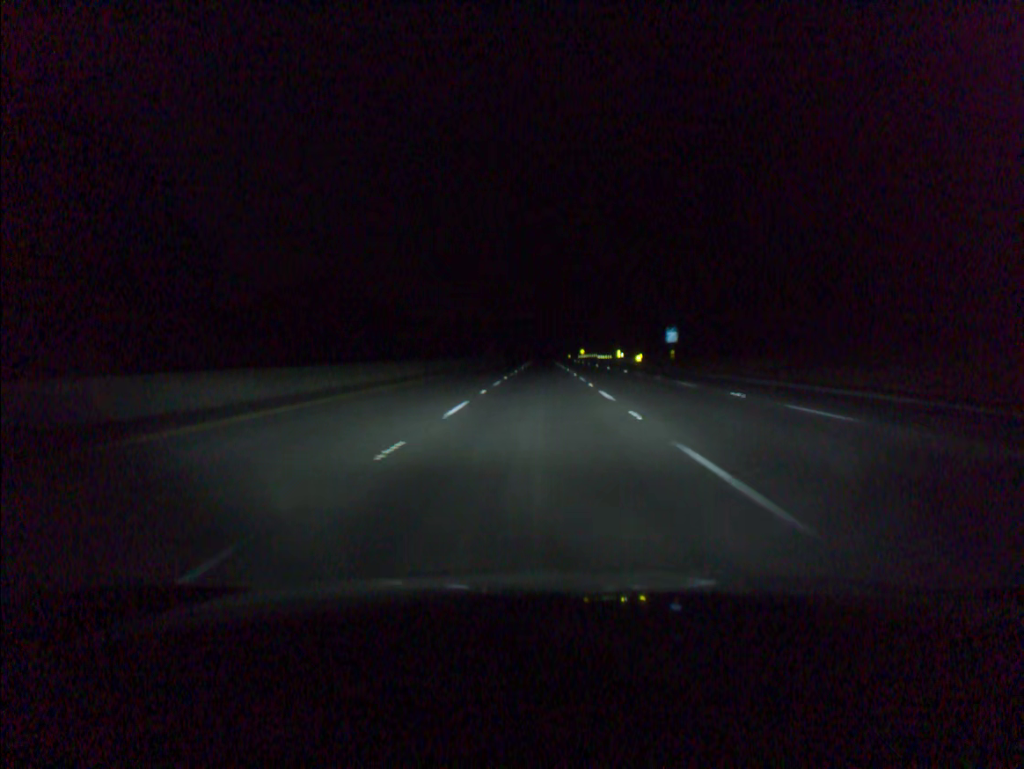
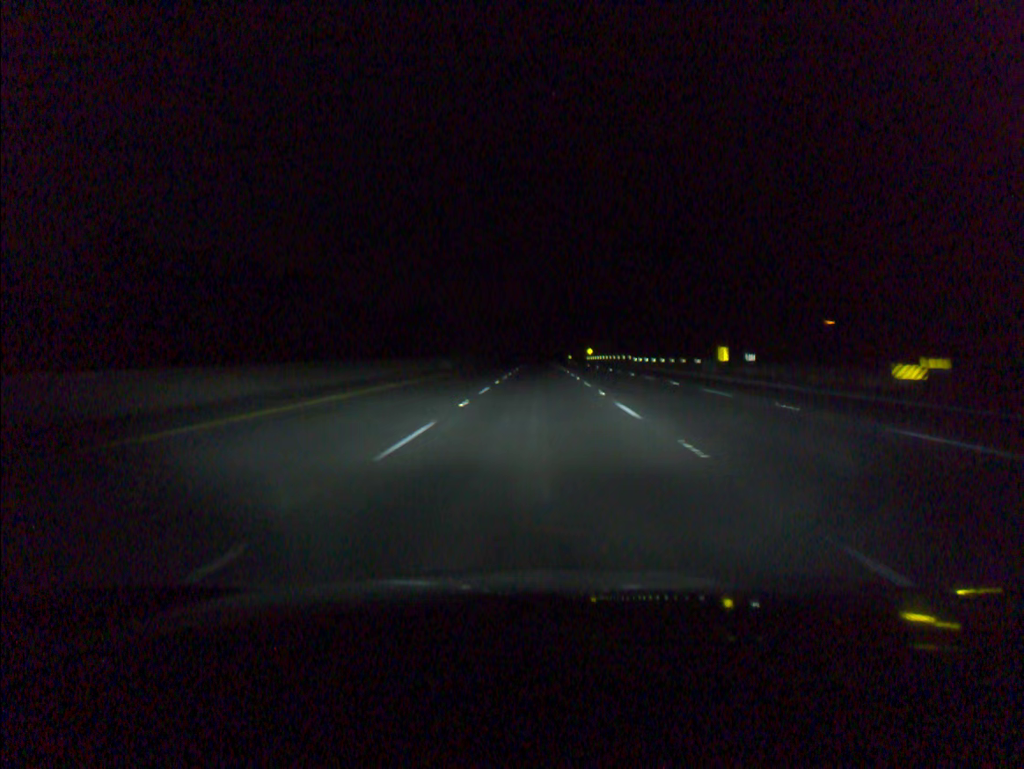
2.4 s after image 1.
(+0.1, +78.4) m; 0°
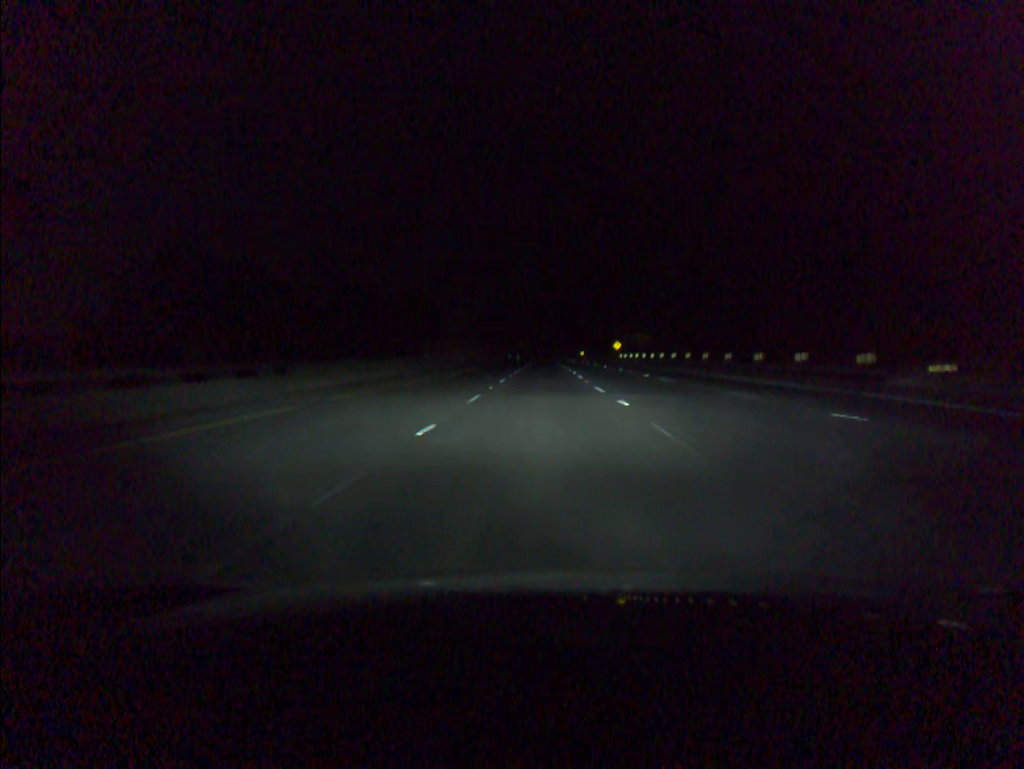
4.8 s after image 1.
(-0.1, +78.4) m; 0°
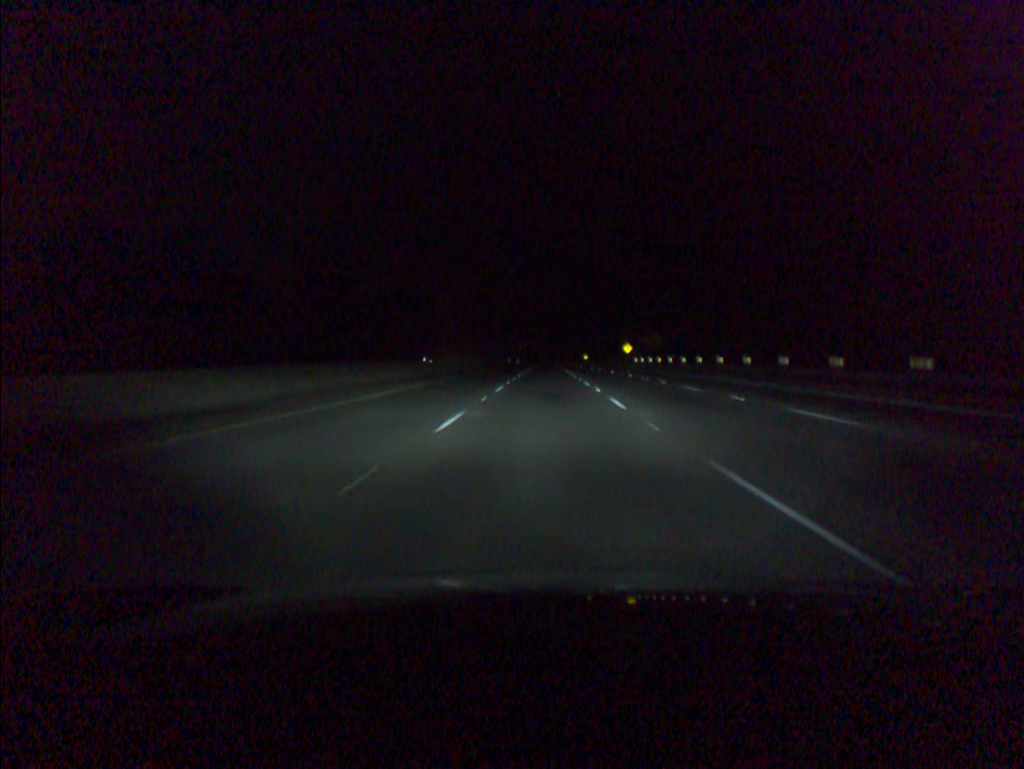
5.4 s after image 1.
(0.0, +19.6) m; 0°
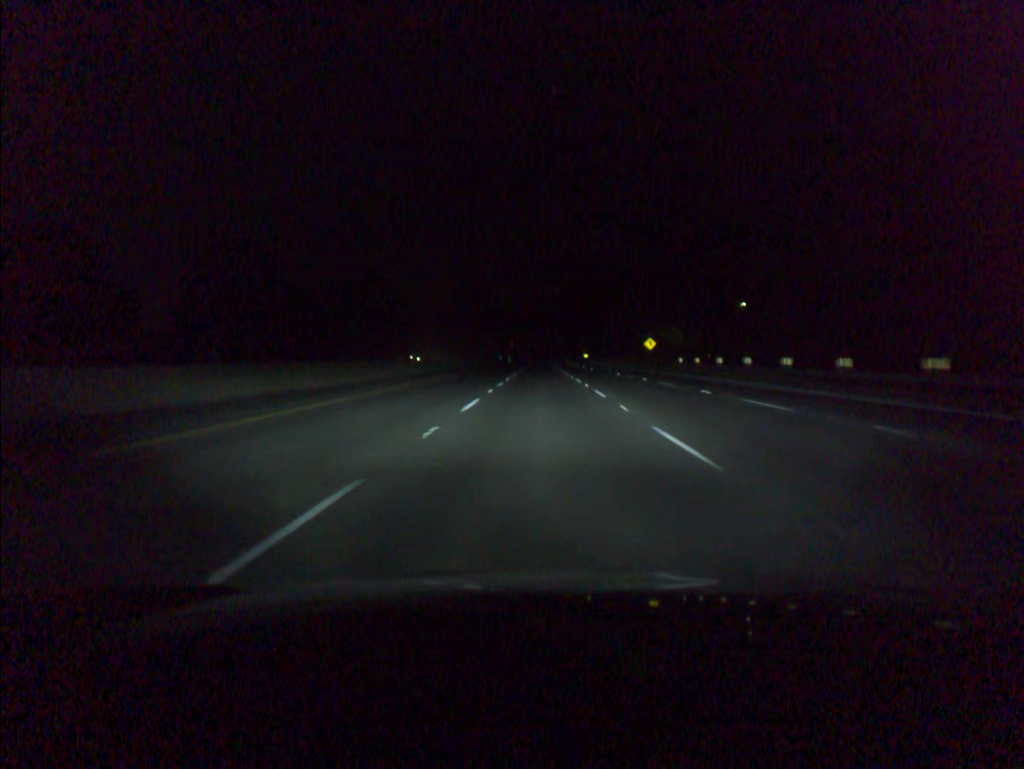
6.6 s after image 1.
(+0.1, +39.3) m; 0°
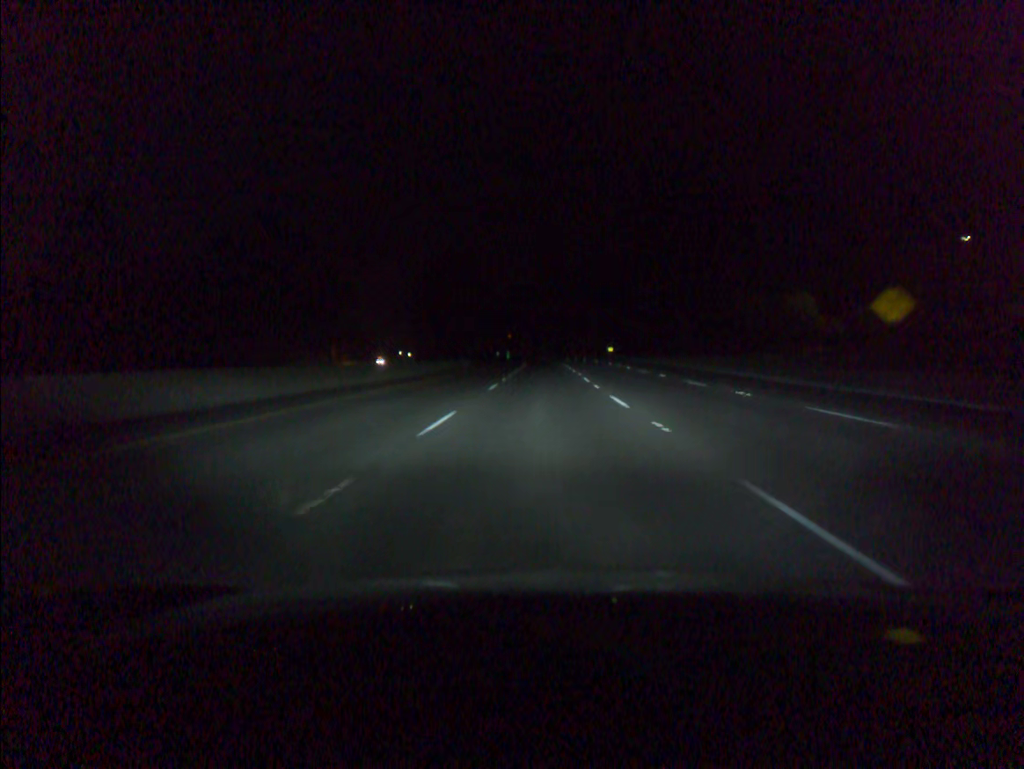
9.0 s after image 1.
(-0.1, +78.5) m; 0°
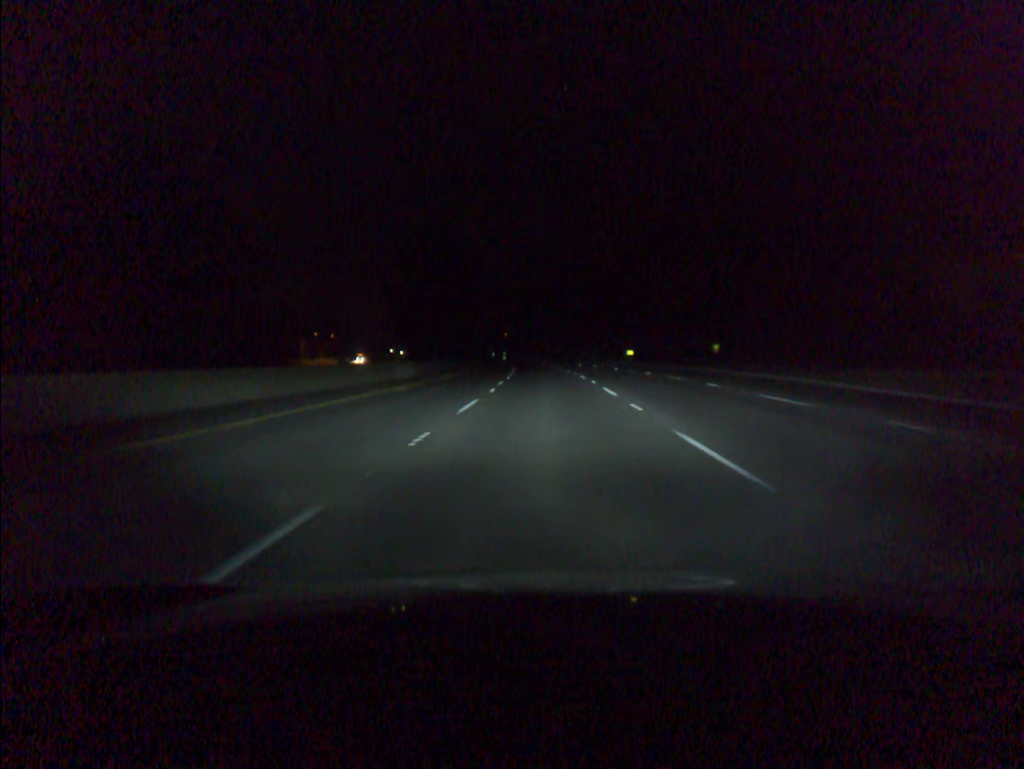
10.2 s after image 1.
(-0.1, +39.3) m; 0°
